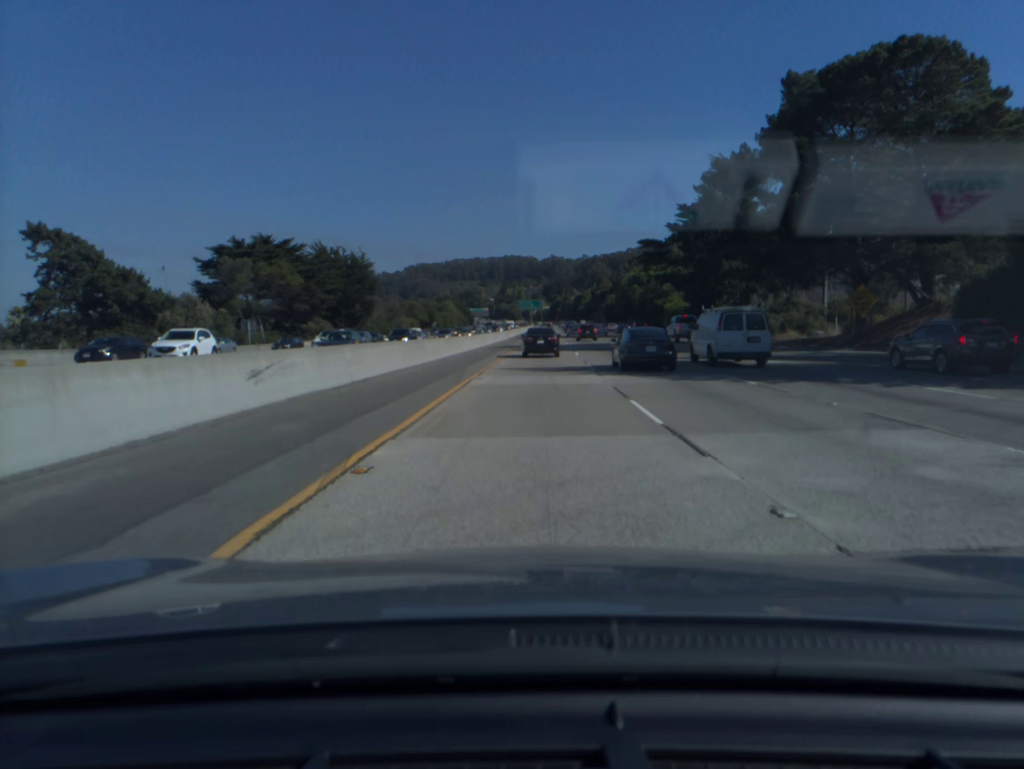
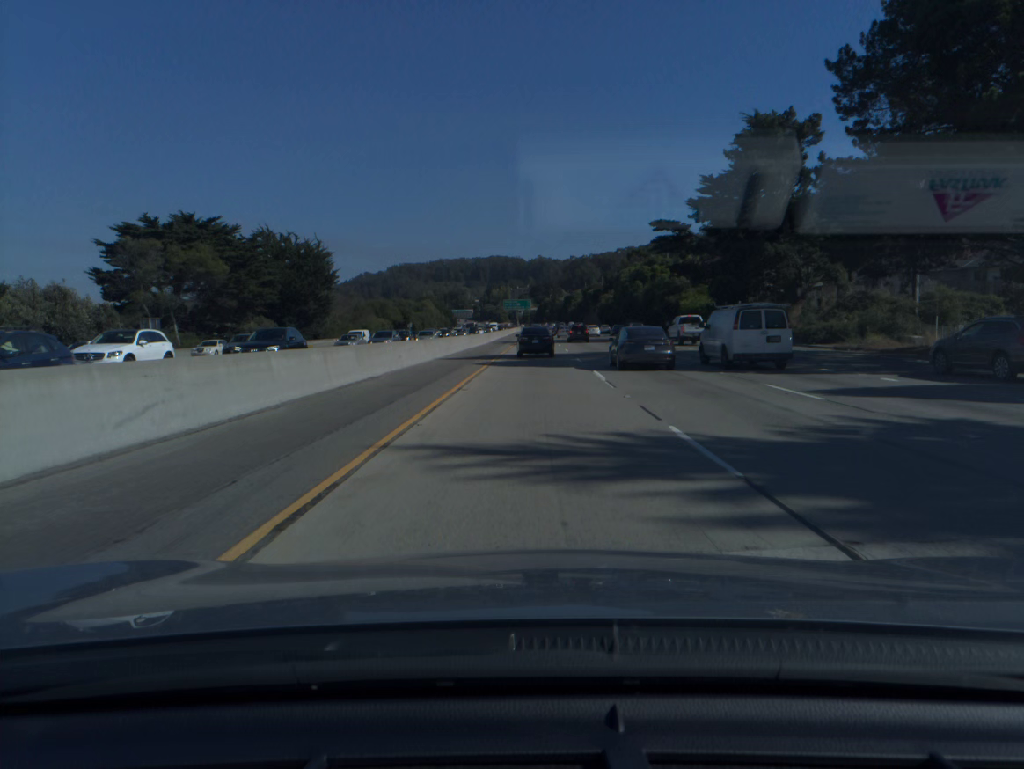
(+0.2, +18.8) m; +1°
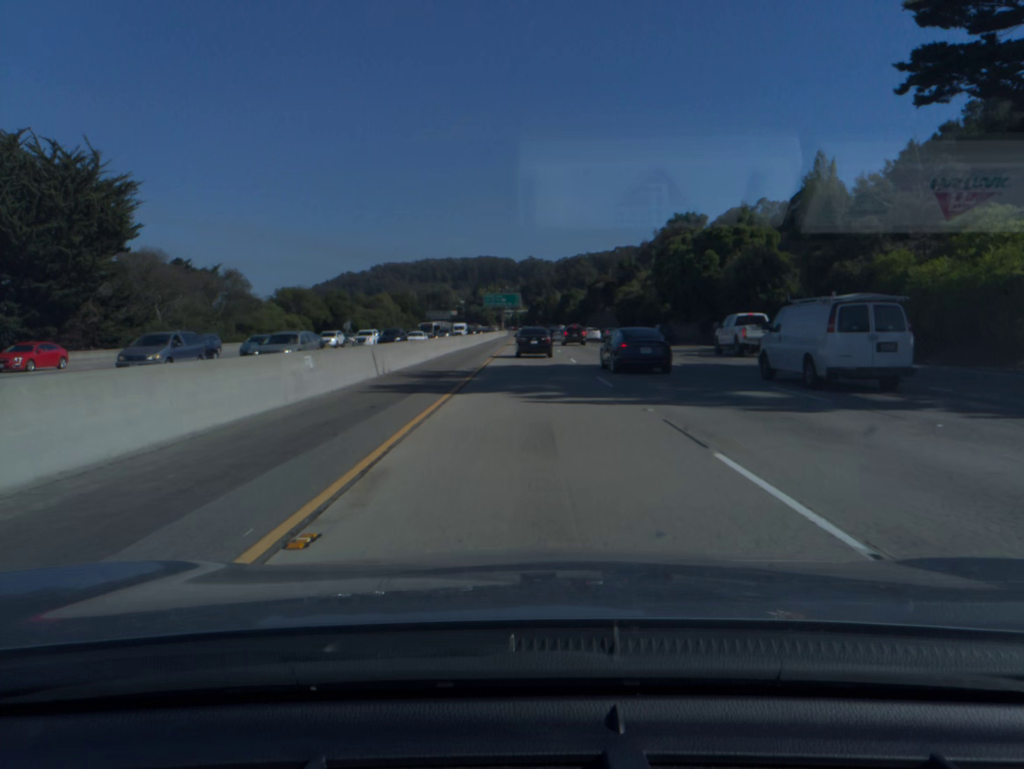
(+0.6, +56.6) m; +1°
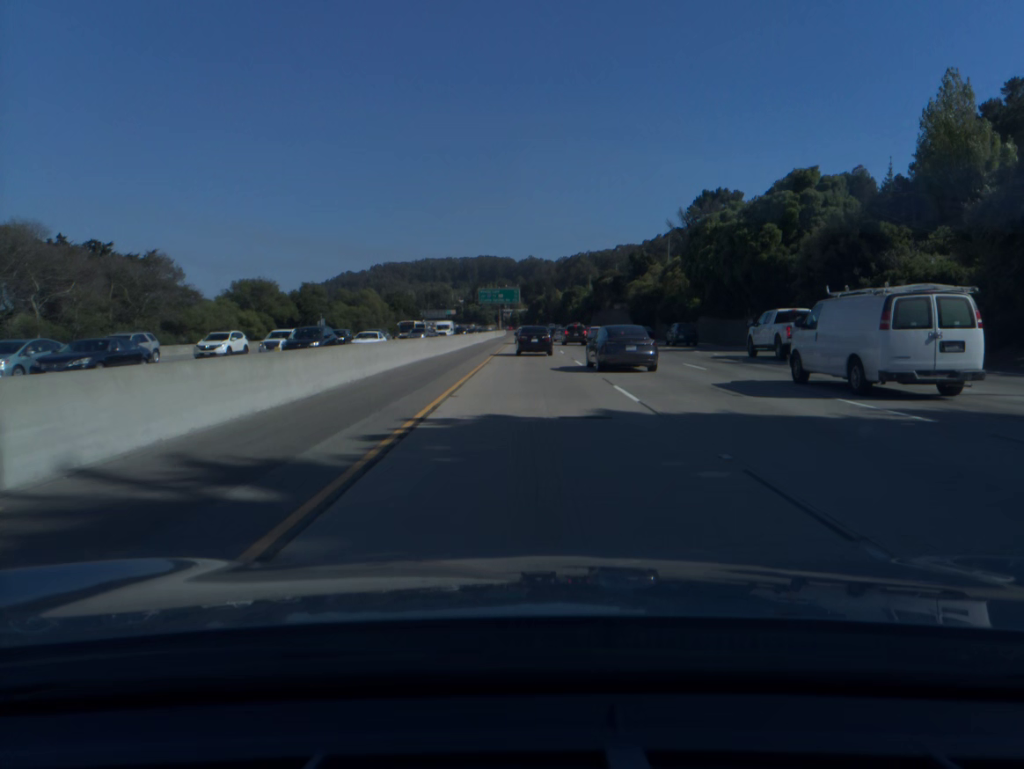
(0.0, +18.9) m; 0°
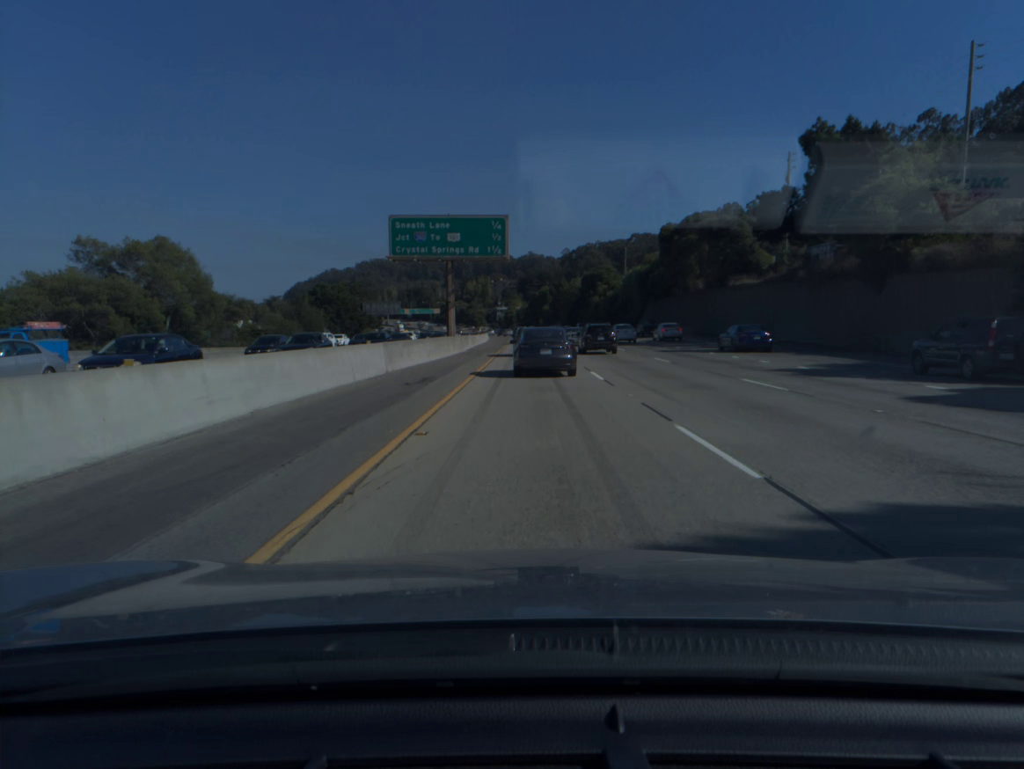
(0.0, +92.9) m; 0°
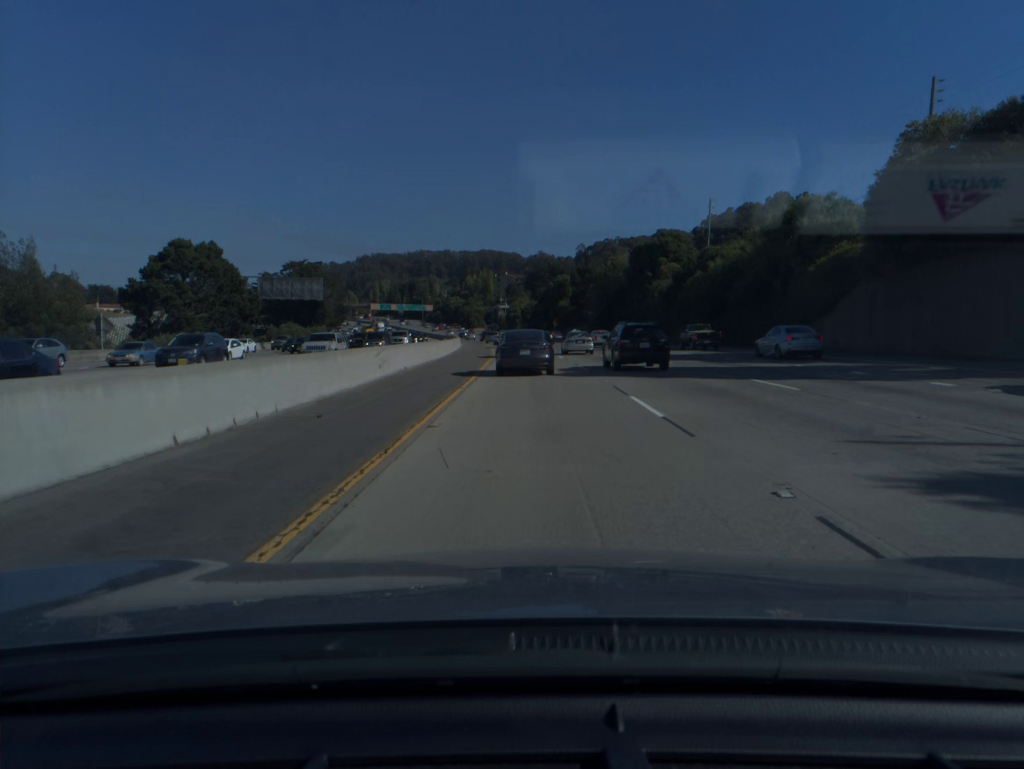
(-0.2, +71.9) m; -1°
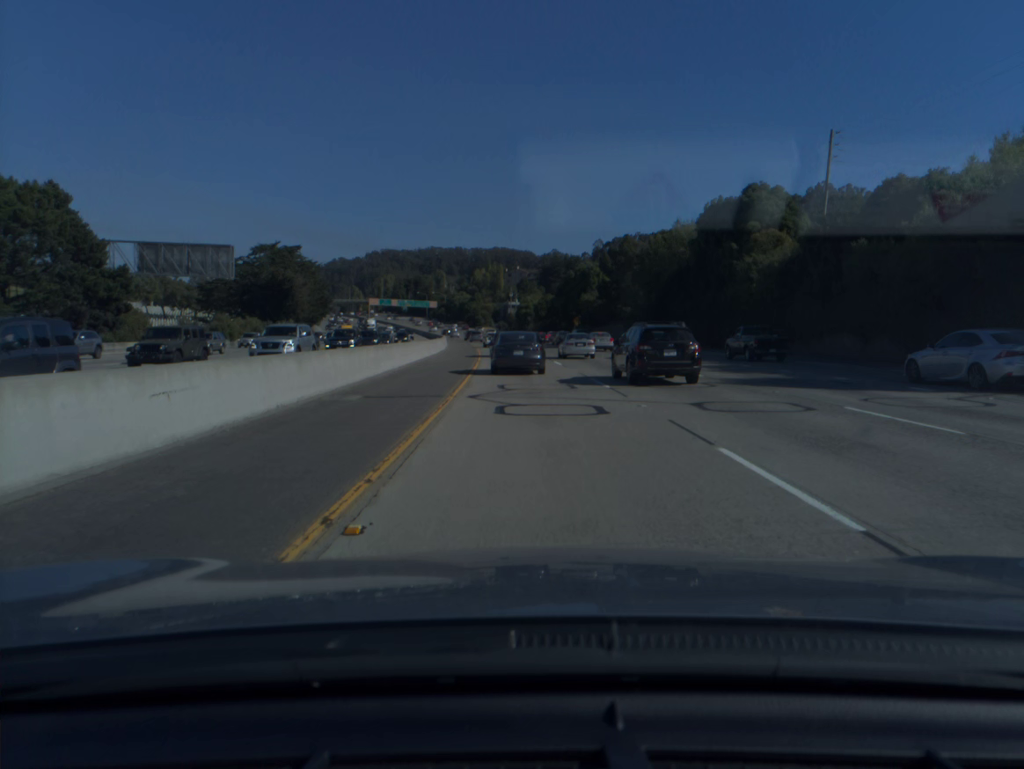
(-0.2, +35.3) m; -1°
